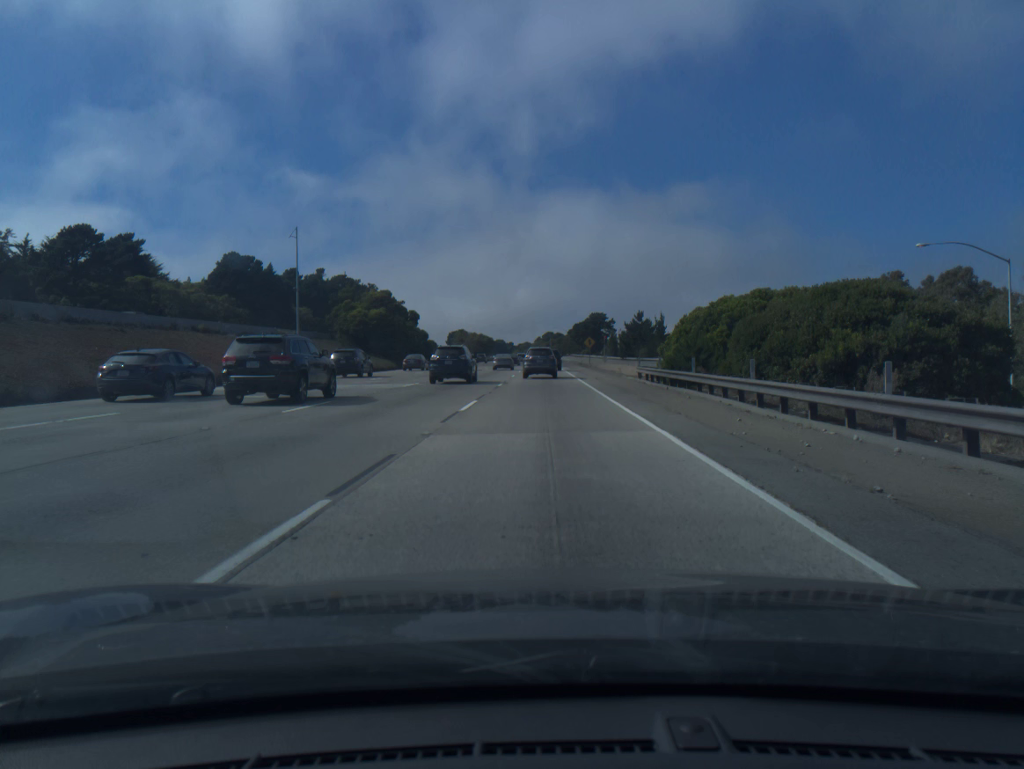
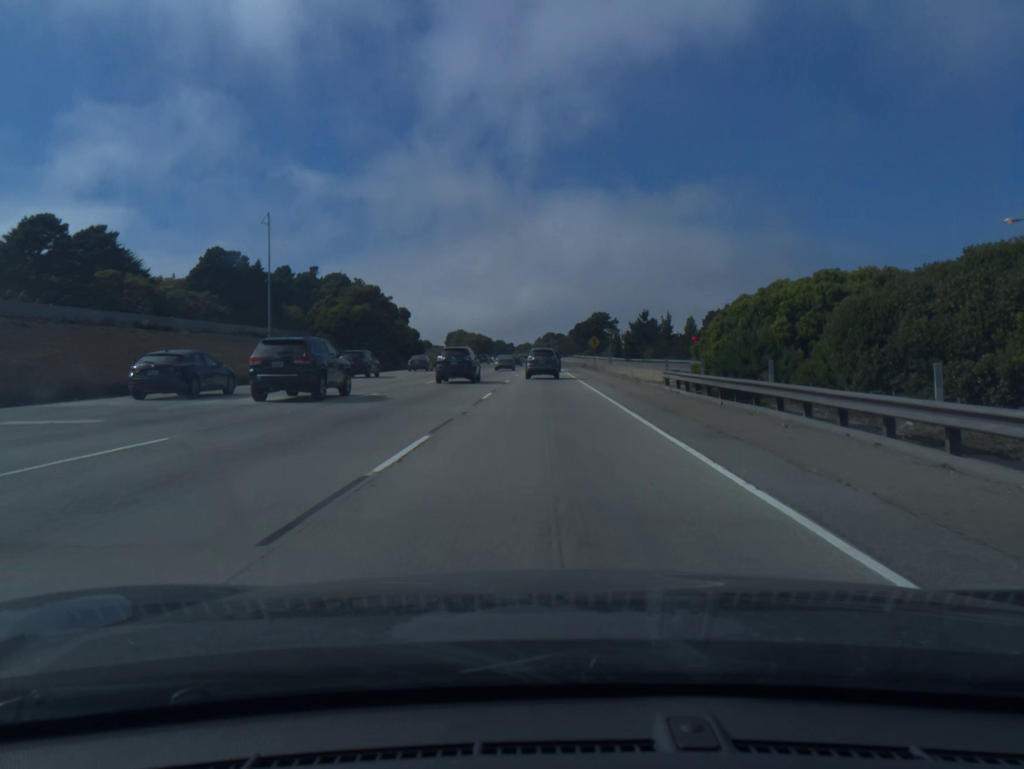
(0.0, +9.0) m; 0°
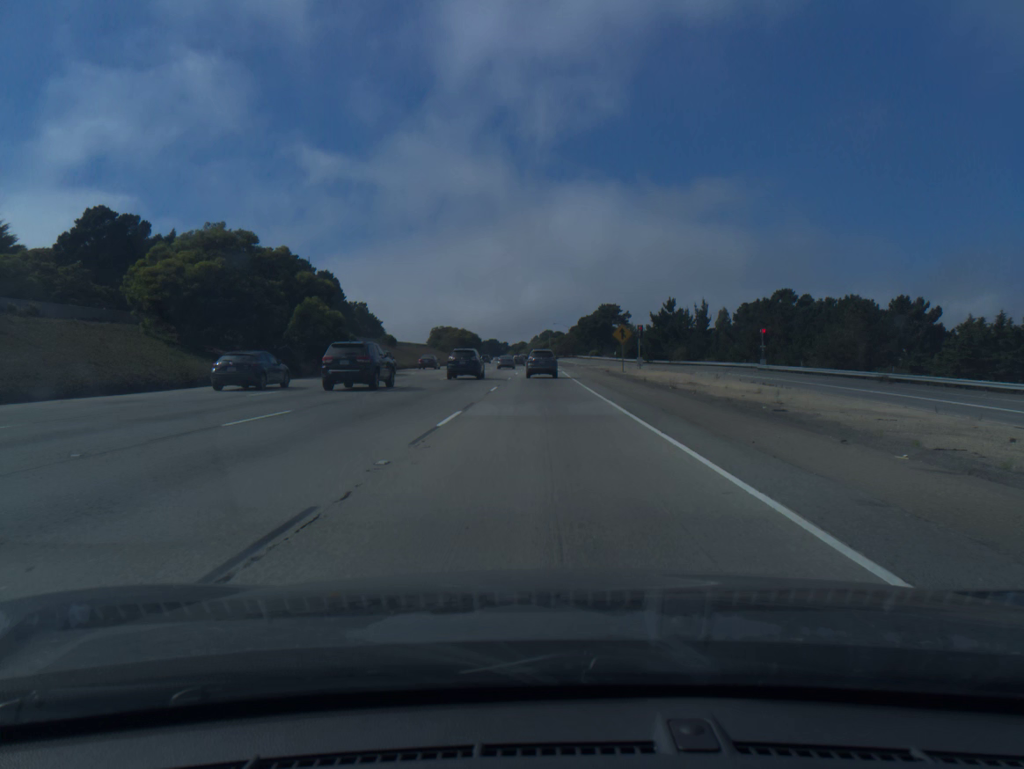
(+0.1, +37.9) m; 0°
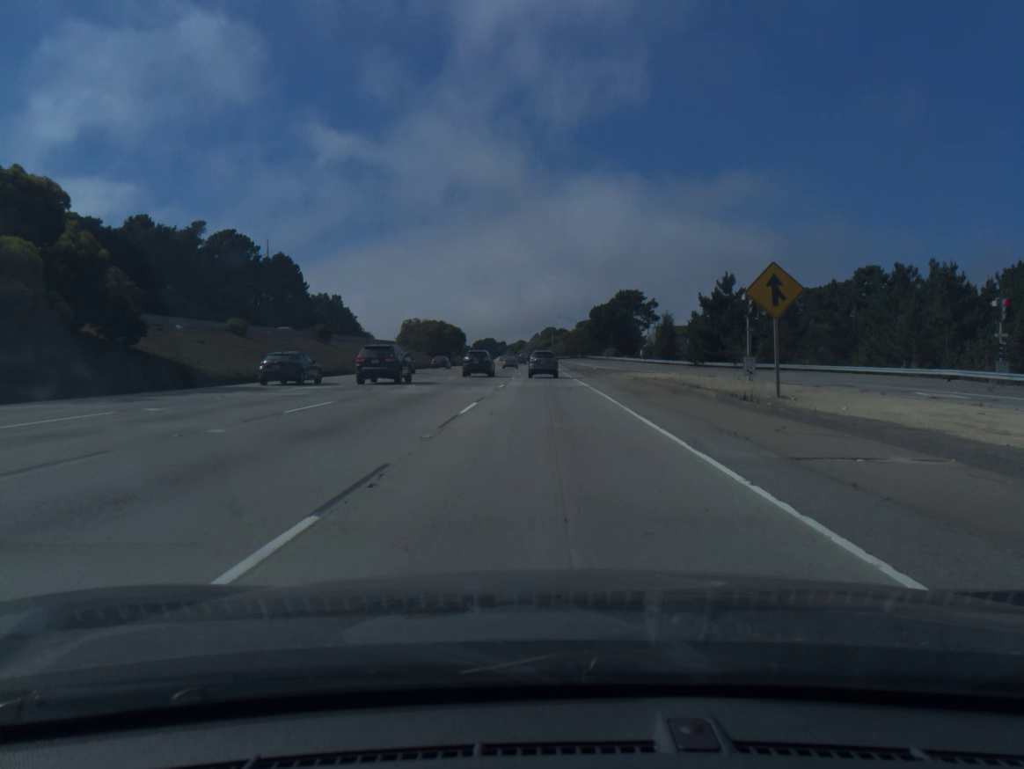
(-0.1, +40.9) m; 0°
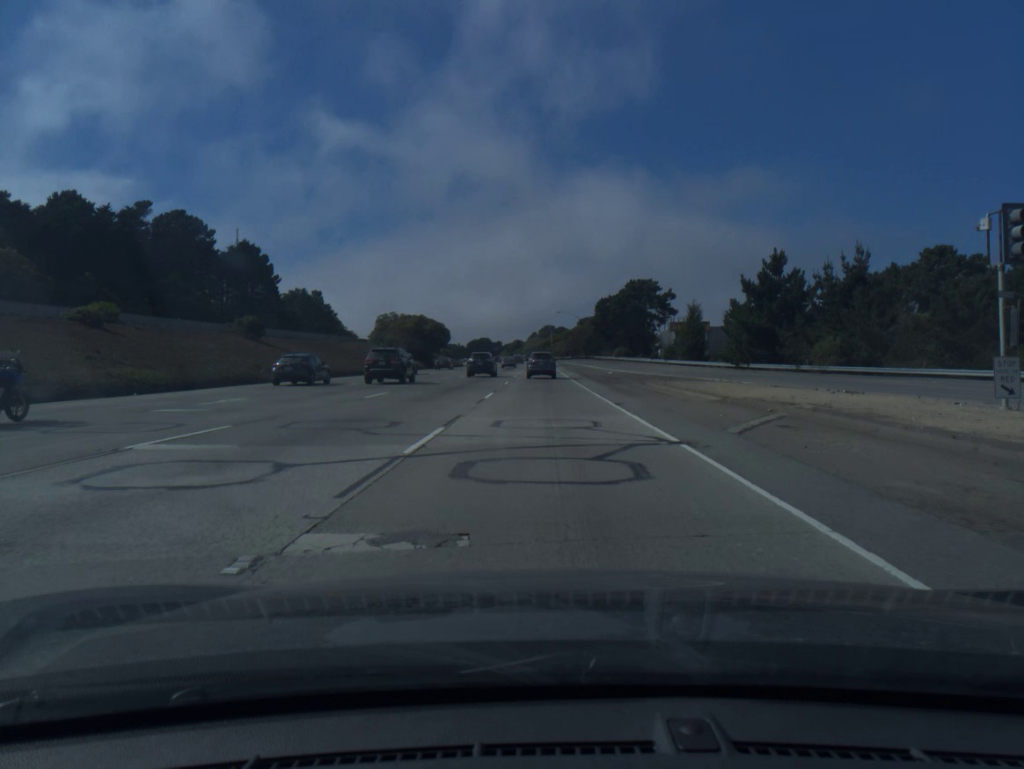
(0.0, +21.3) m; 0°
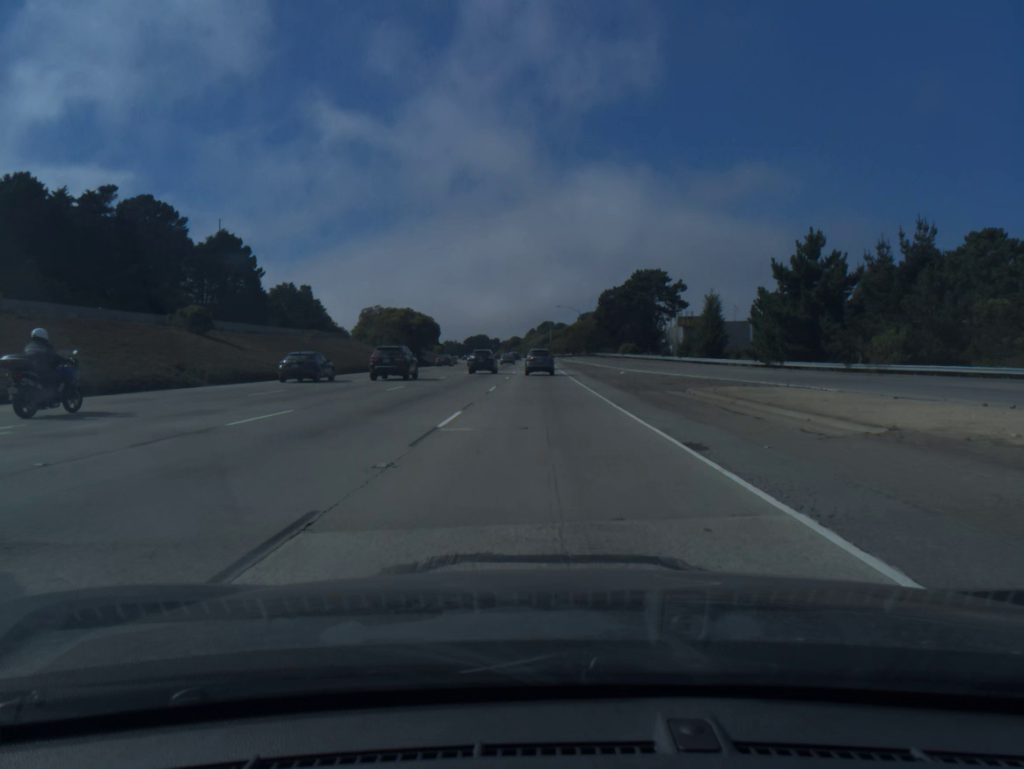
(0.0, +10.8) m; 0°
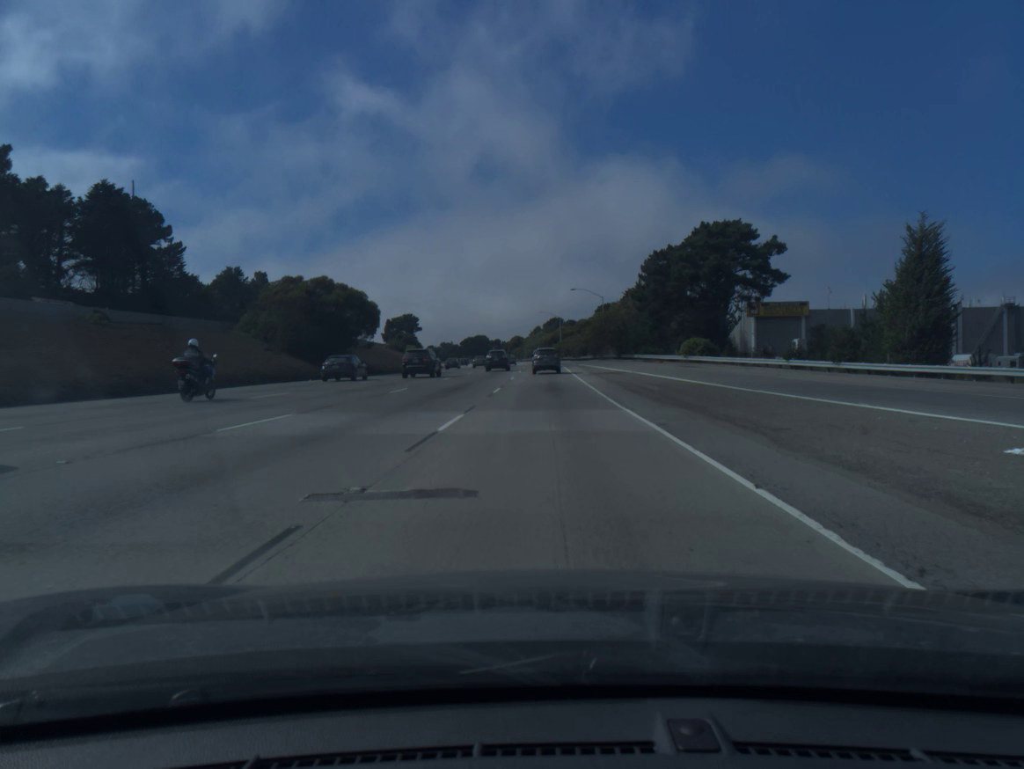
(-0.2, +44.1) m; 0°
